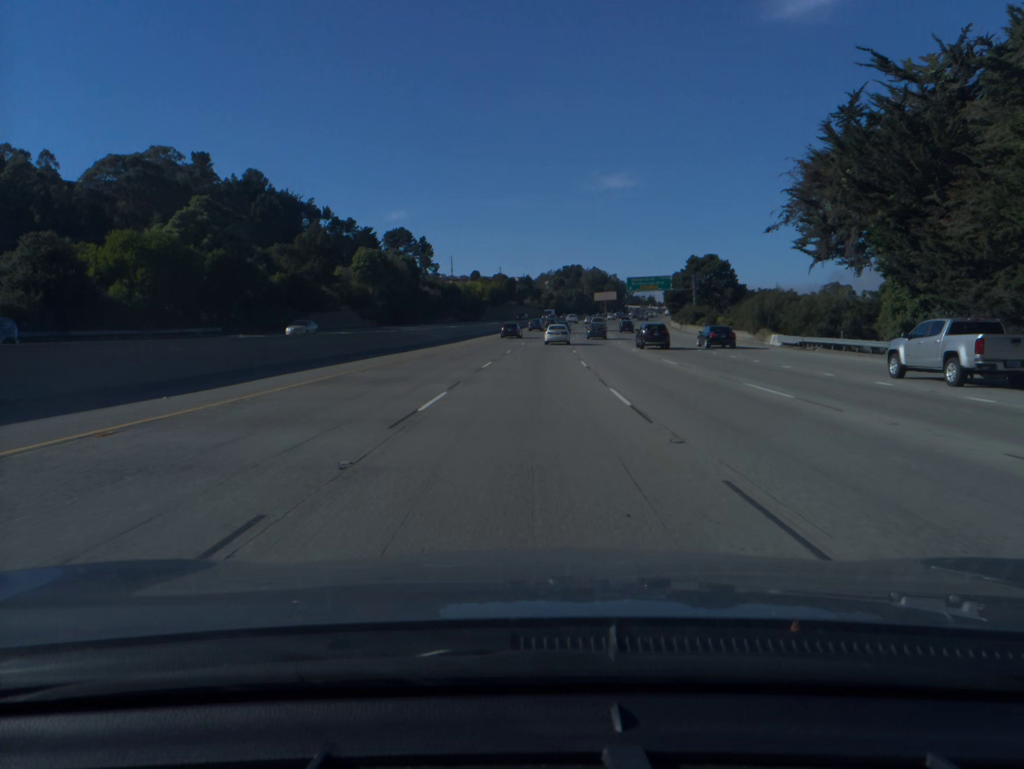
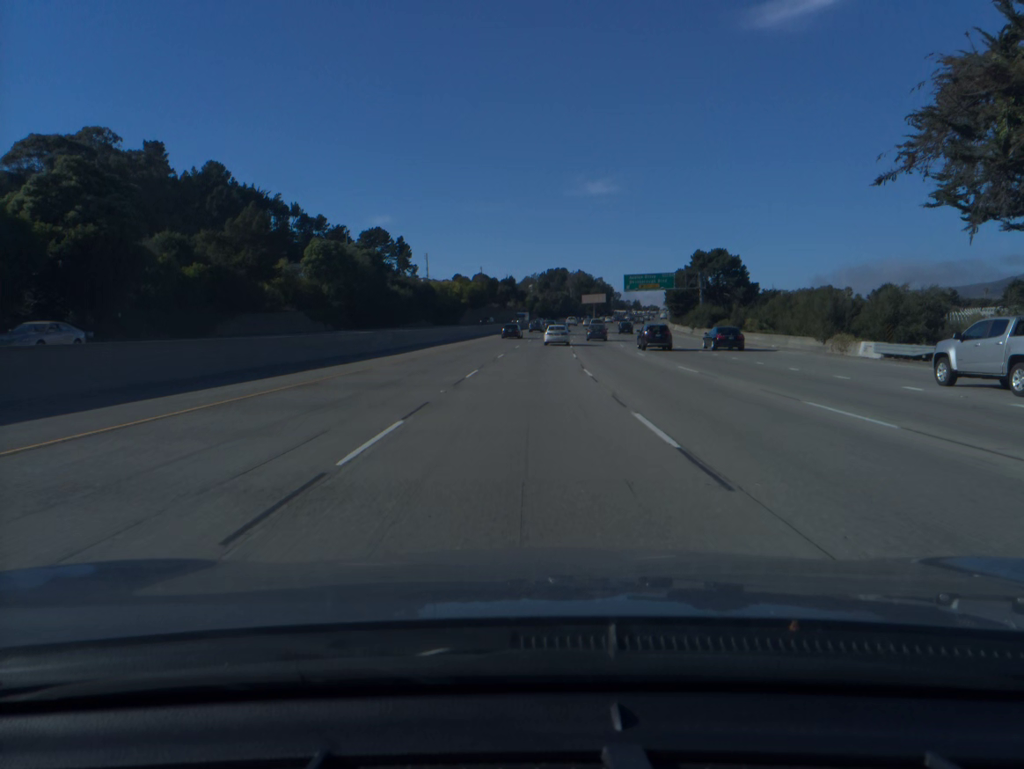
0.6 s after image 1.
(+0.2, +19.7) m; +1°
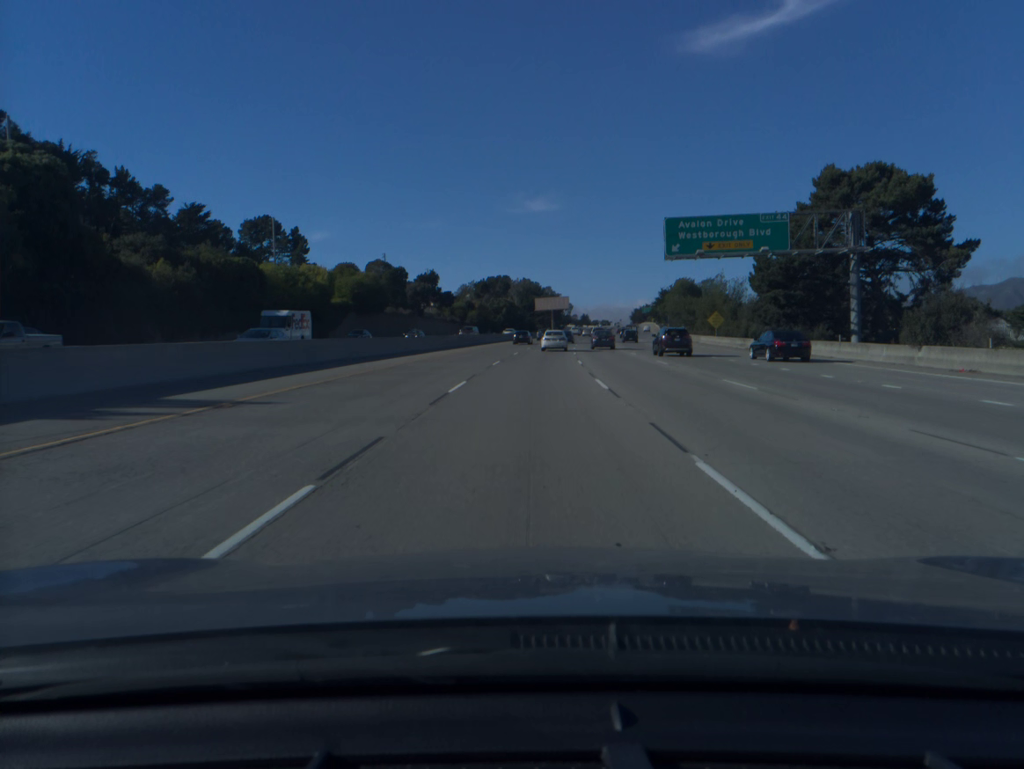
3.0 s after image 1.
(+2.8, +77.8) m; +4°
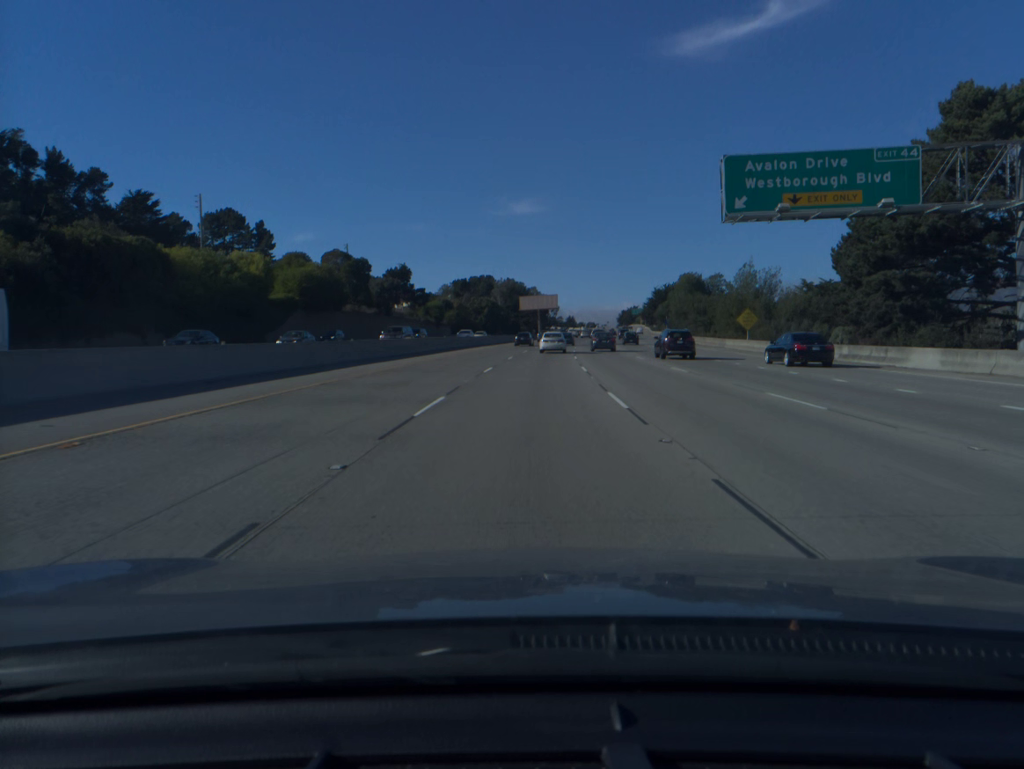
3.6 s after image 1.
(+0.2, +19.2) m; +1°
